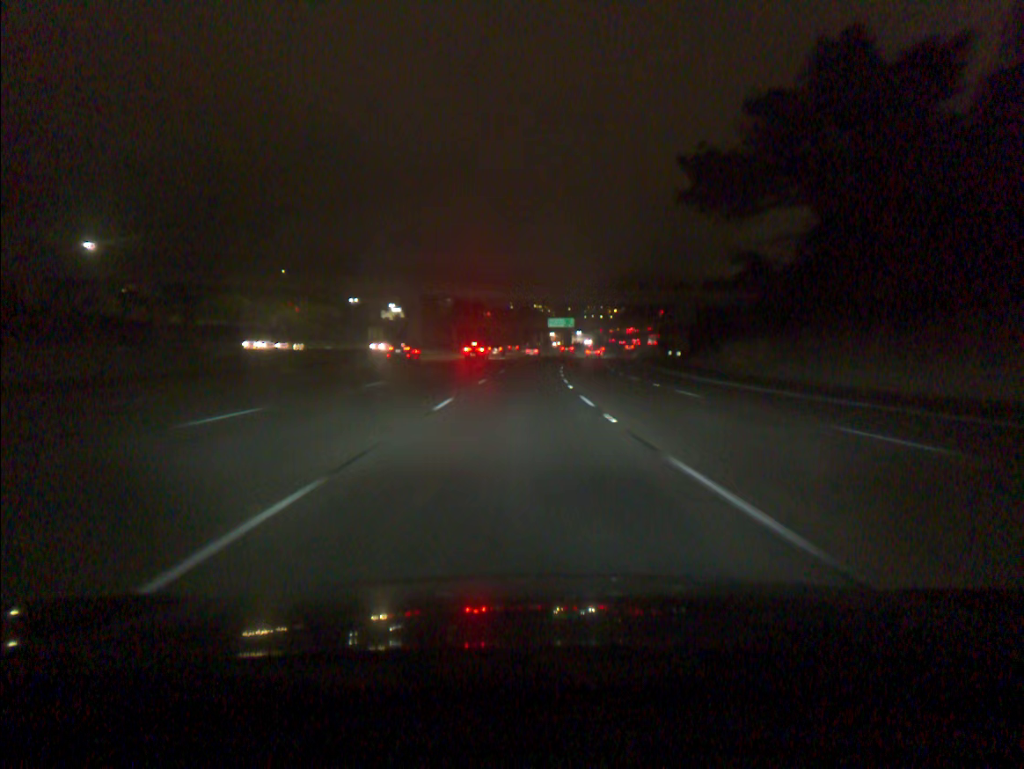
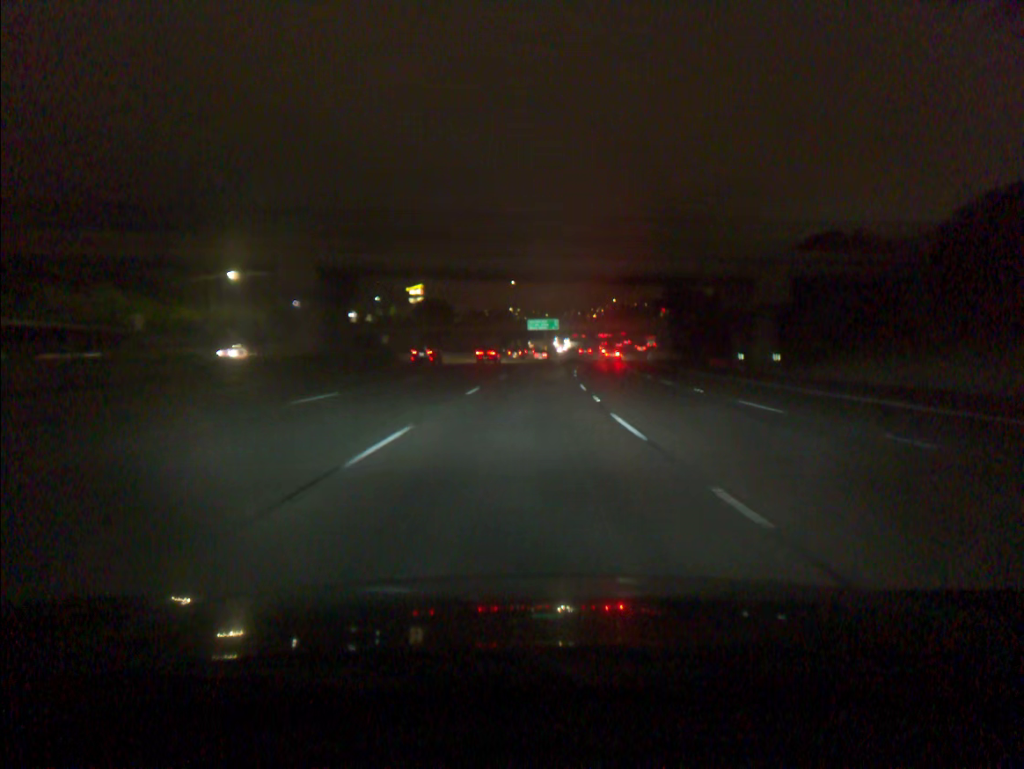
(+0.4, +36.9) m; +2°
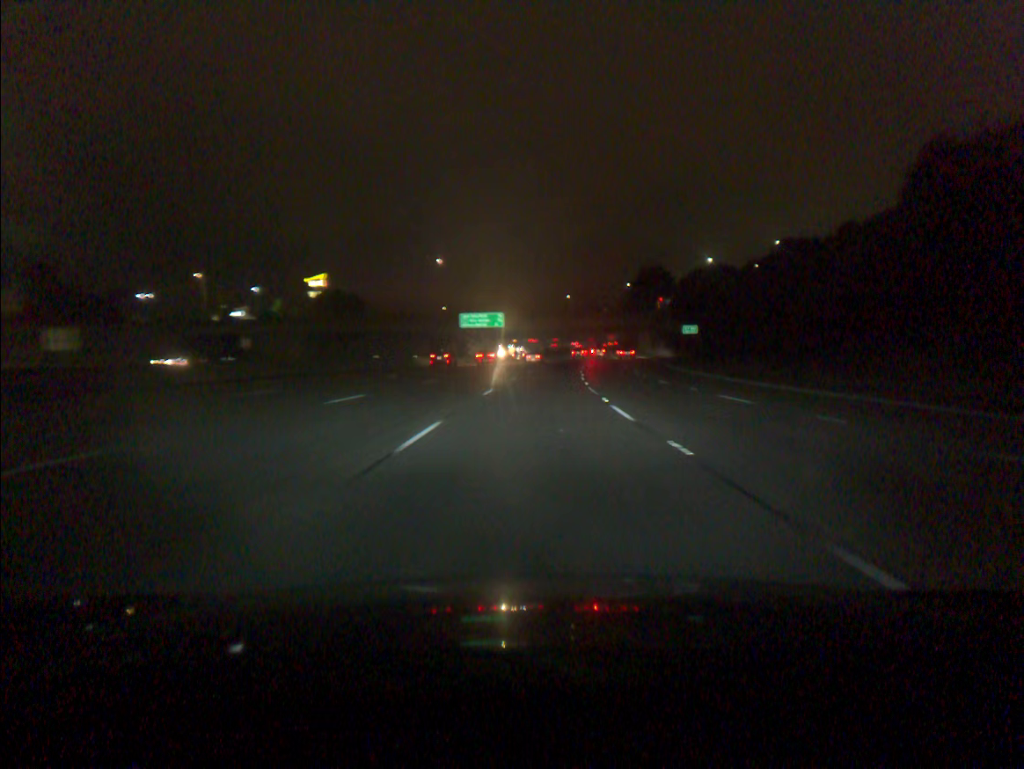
(+2.0, +55.1) m; +4°
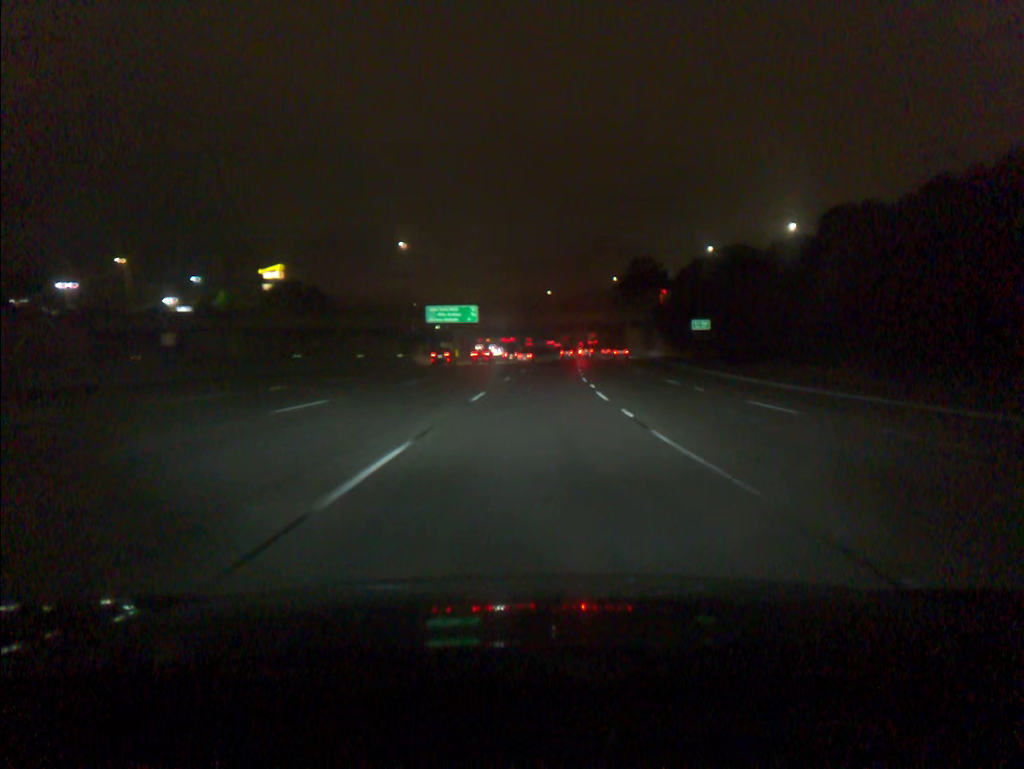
(+0.2, +18.3) m; +2°
